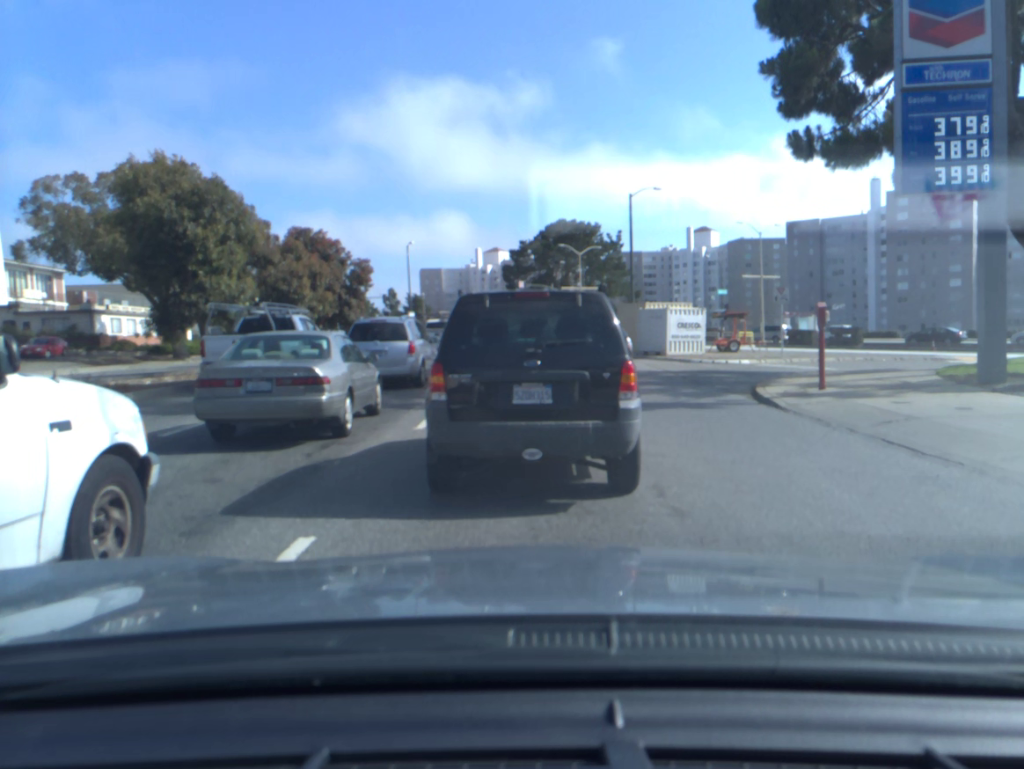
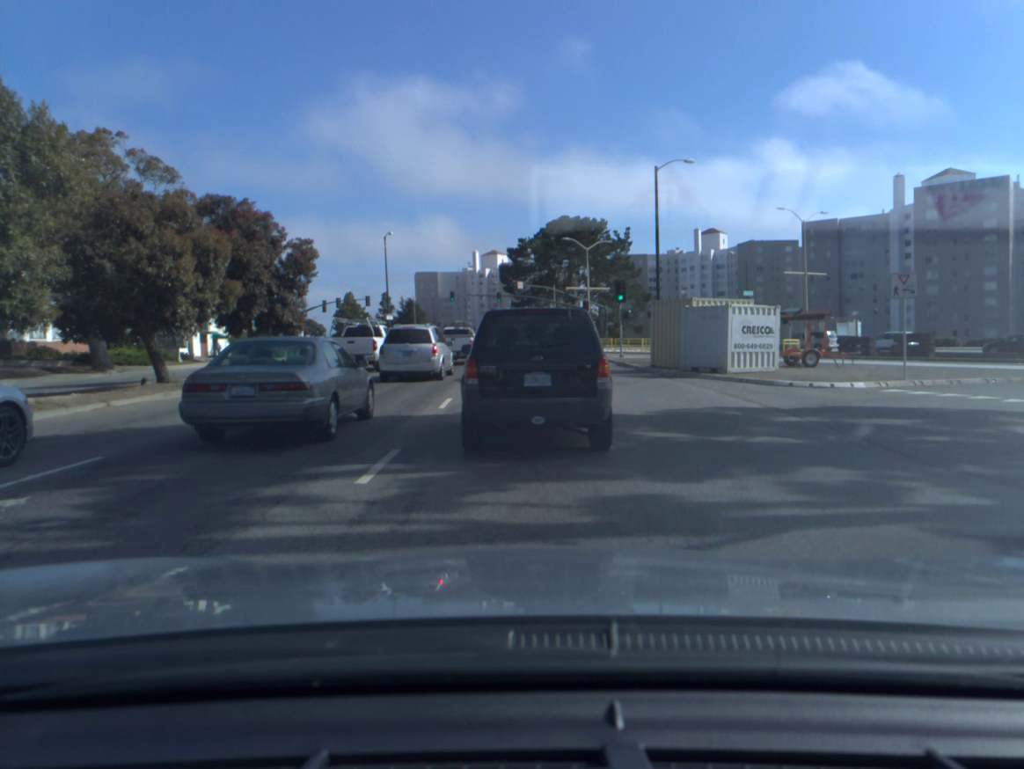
(0.0, +10.9) m; 0°
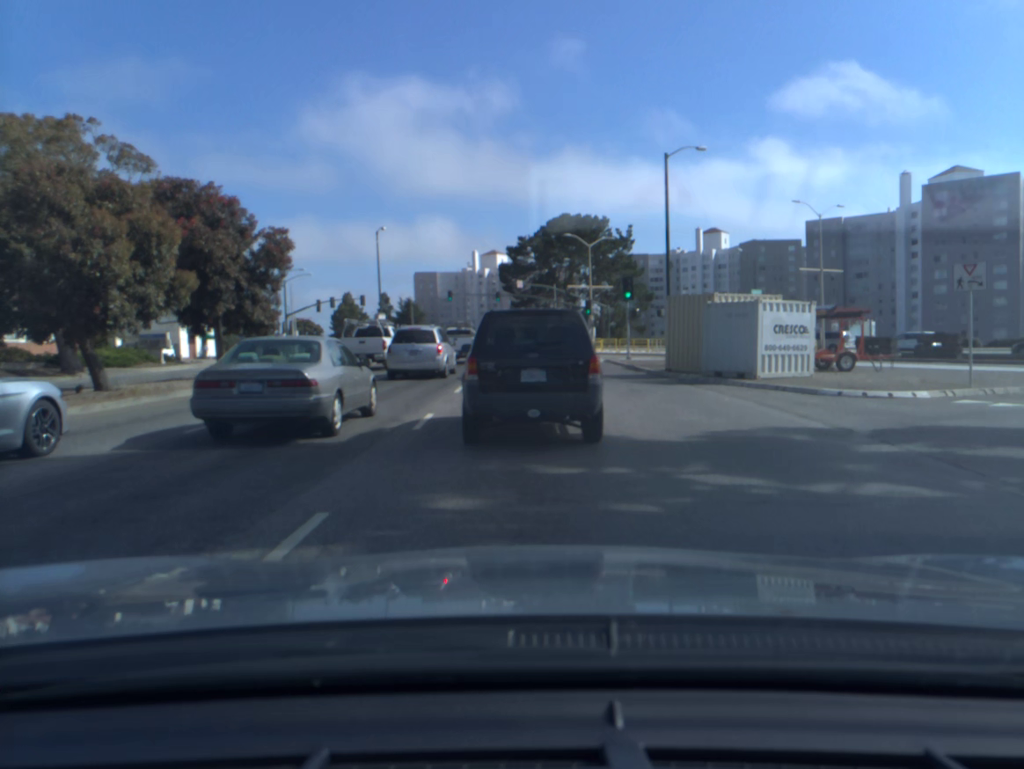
(0.0, +3.4) m; 0°
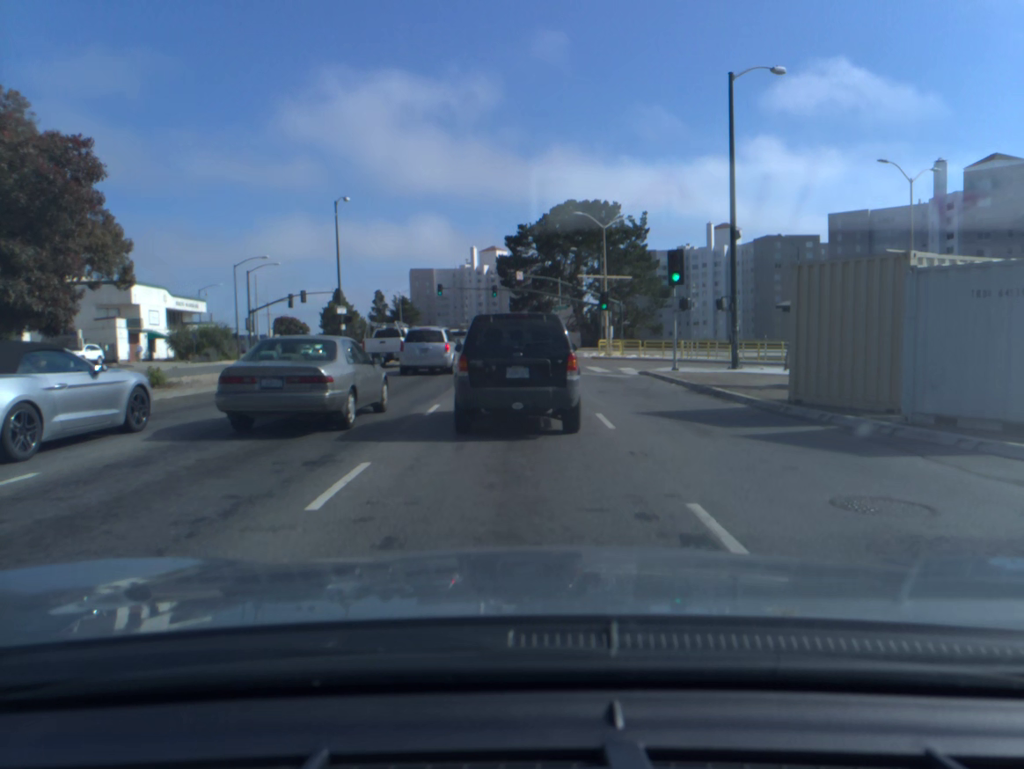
(0.0, +12.8) m; 0°
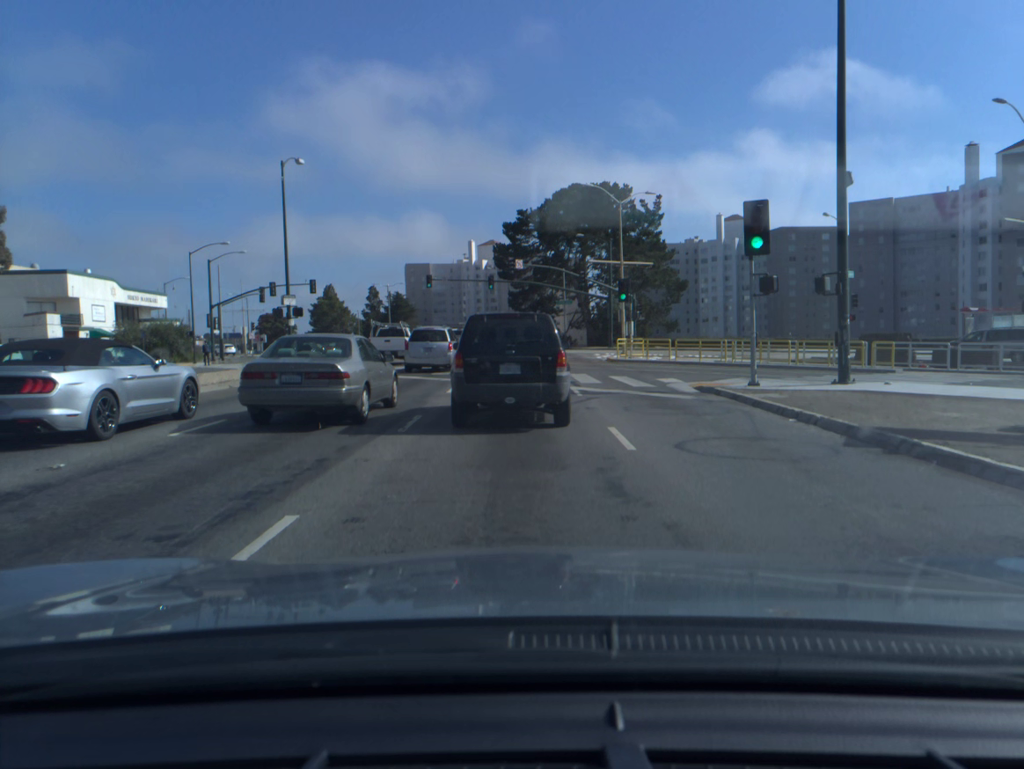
(0.0, +9.9) m; 0°
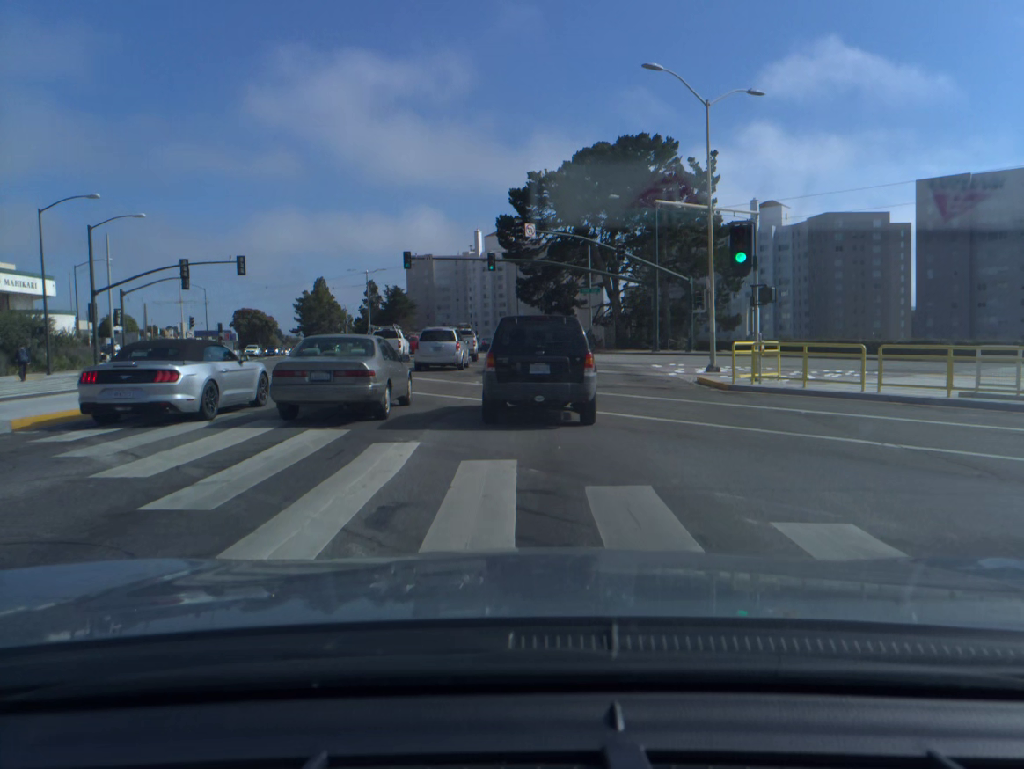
(-0.2, +21.9) m; -1°
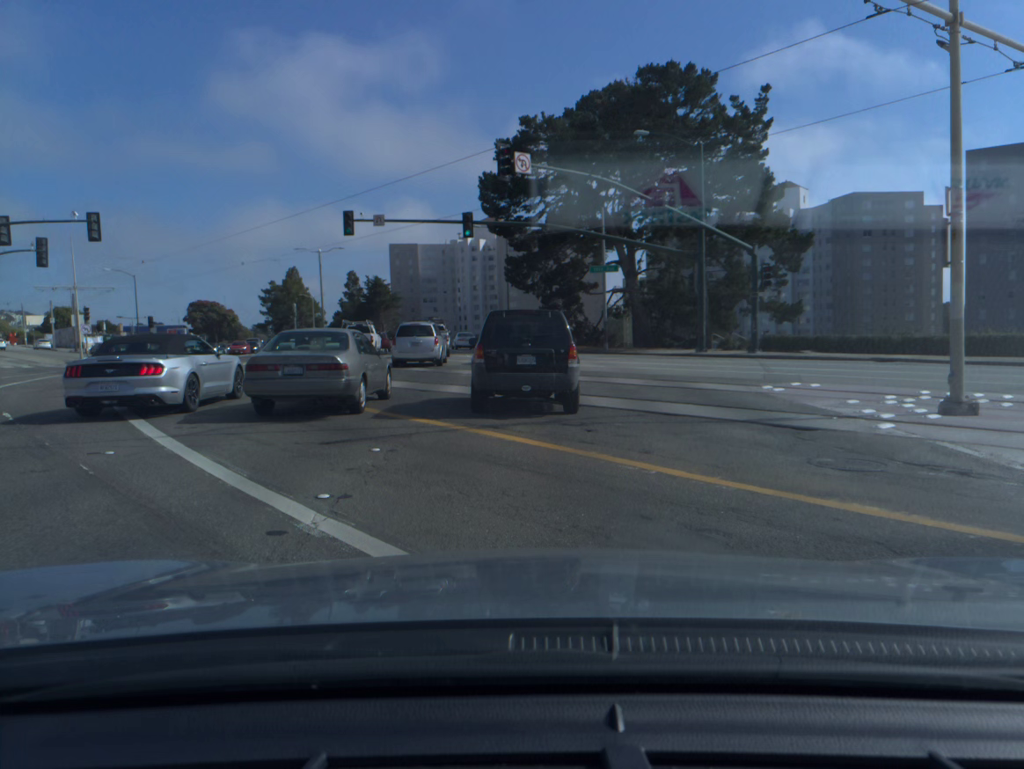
(+0.1, +17.3) m; 0°
